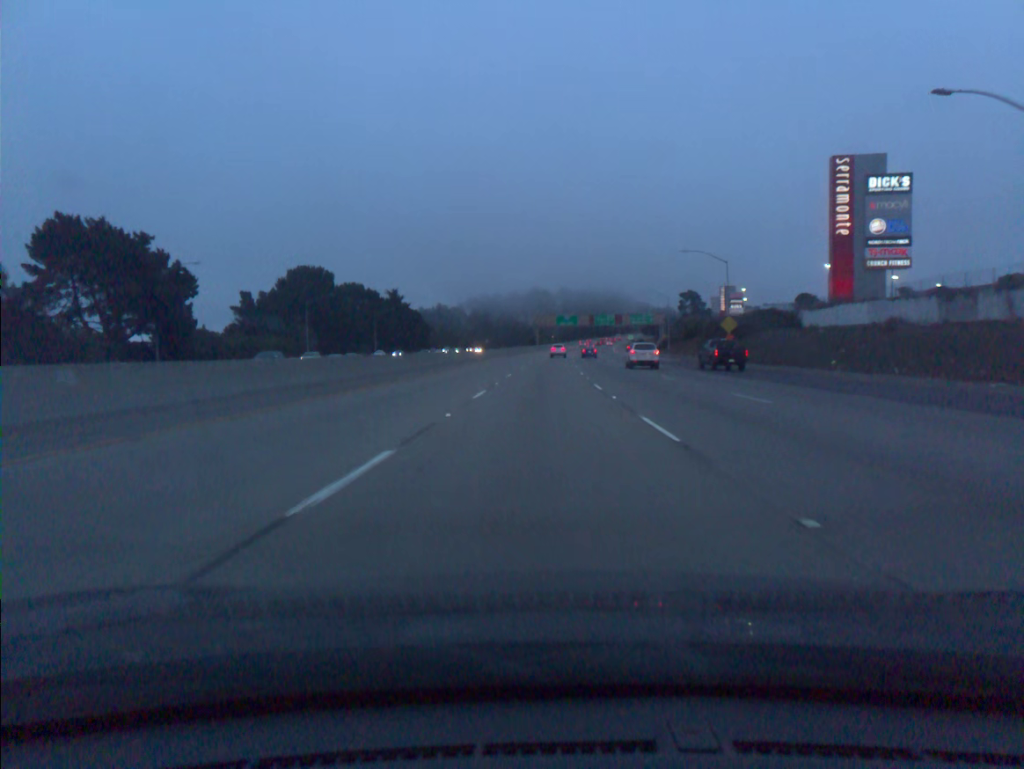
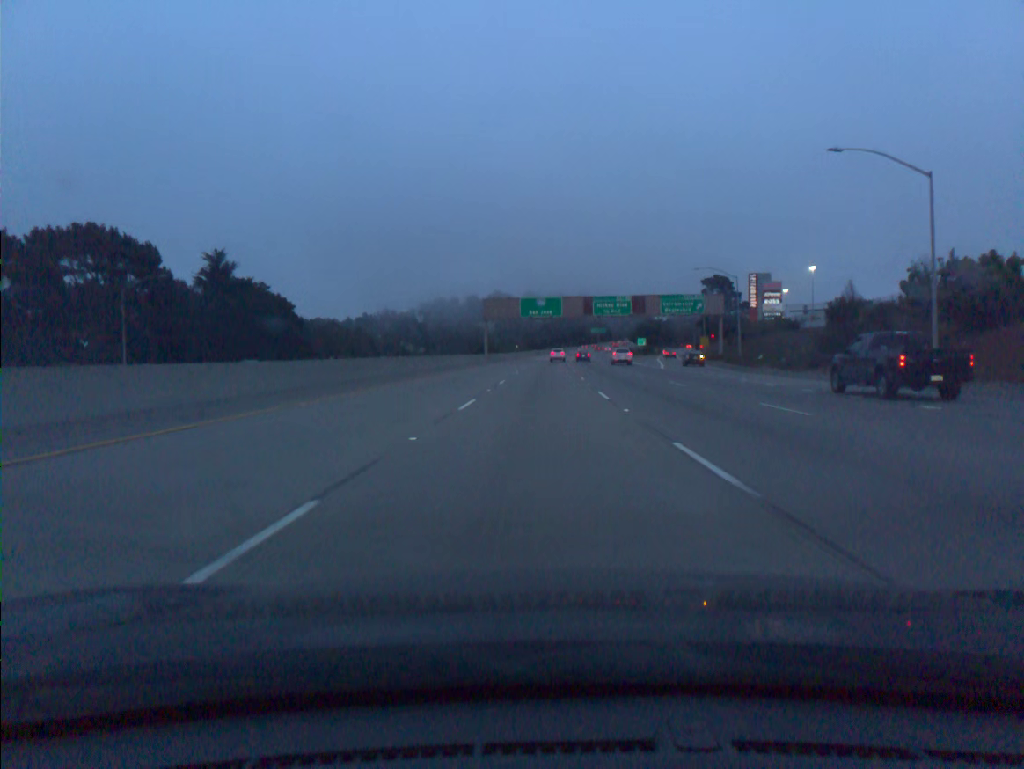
(+1.9, +91.3) m; +3°
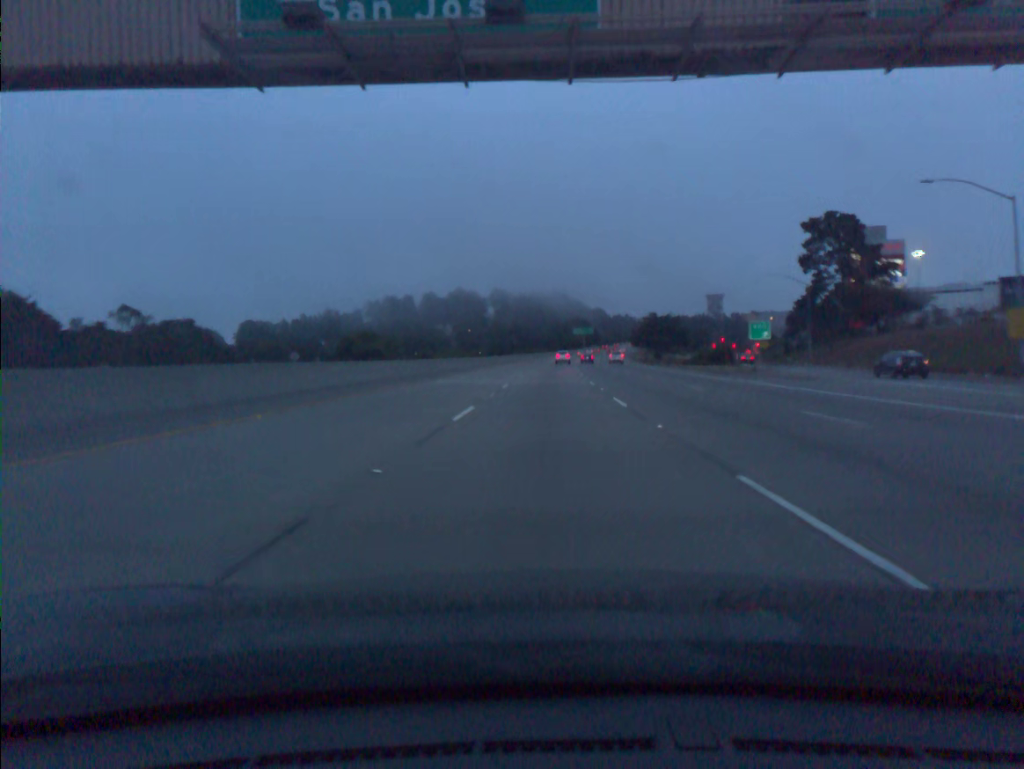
(+1.5, +90.7) m; +2°
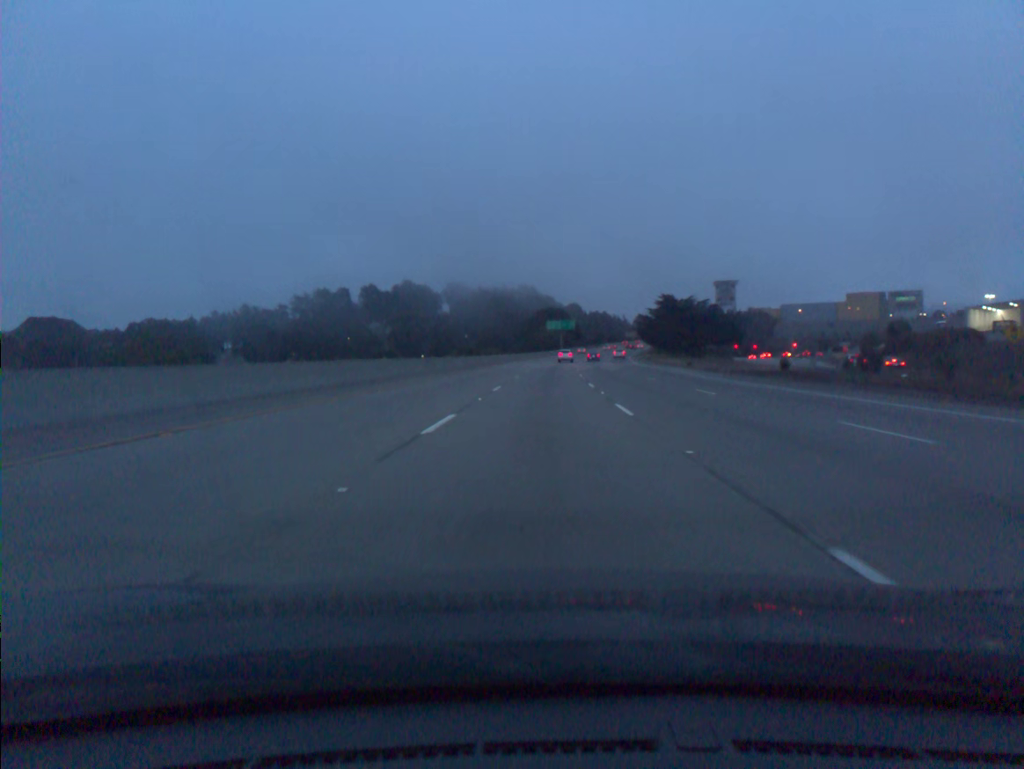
(+2.2, +90.7) m; +2°
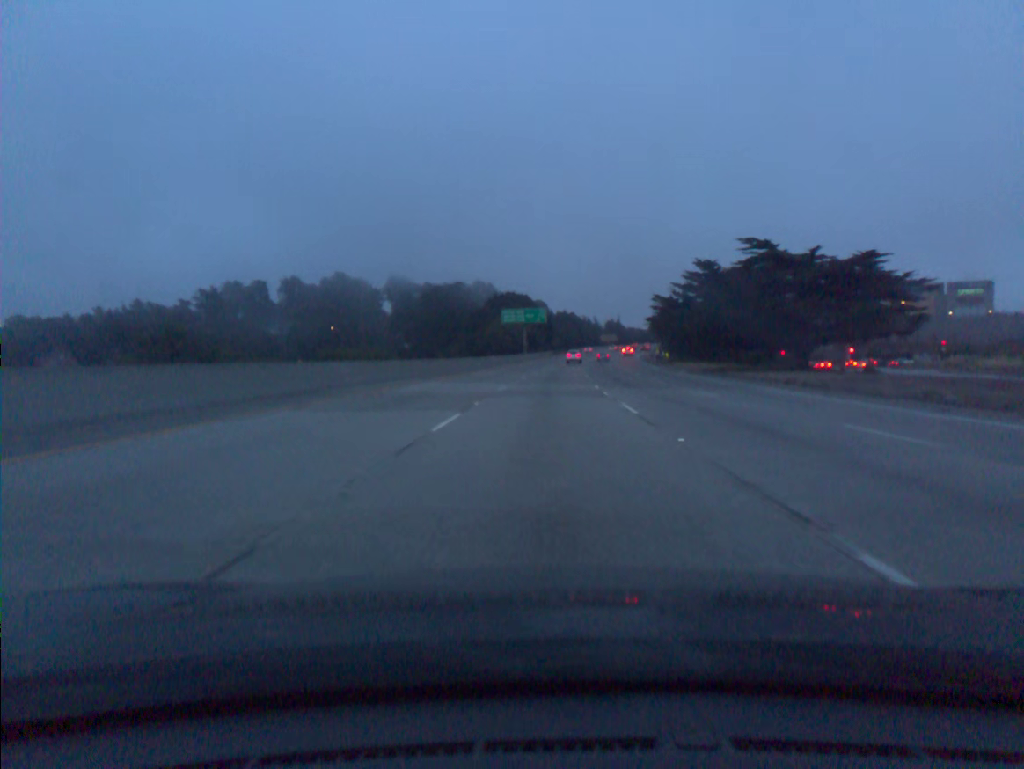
(+1.5, +72.8) m; +3°
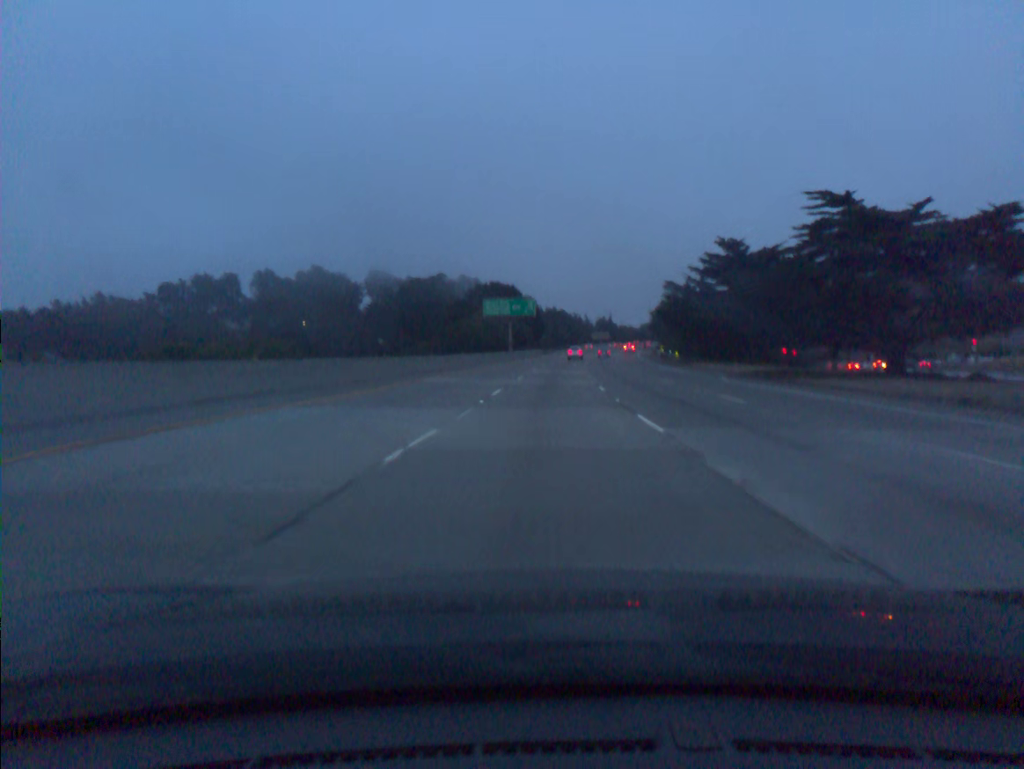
(+0.1, +18.2) m; +1°
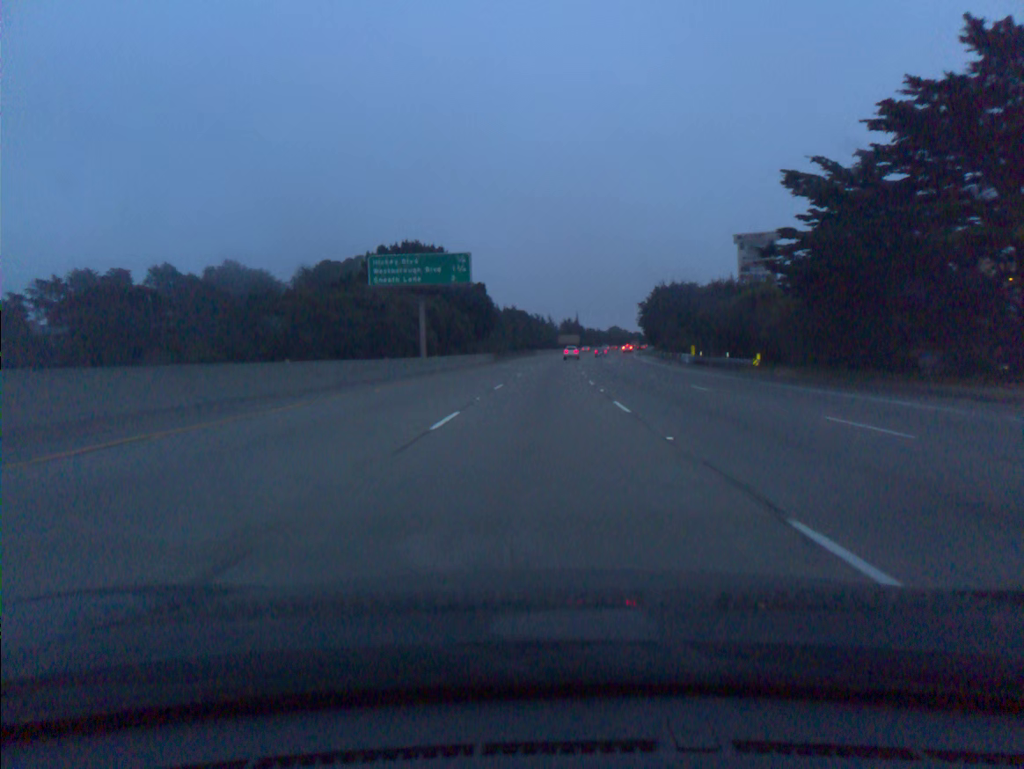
(+1.4, +54.7) m; +3°
